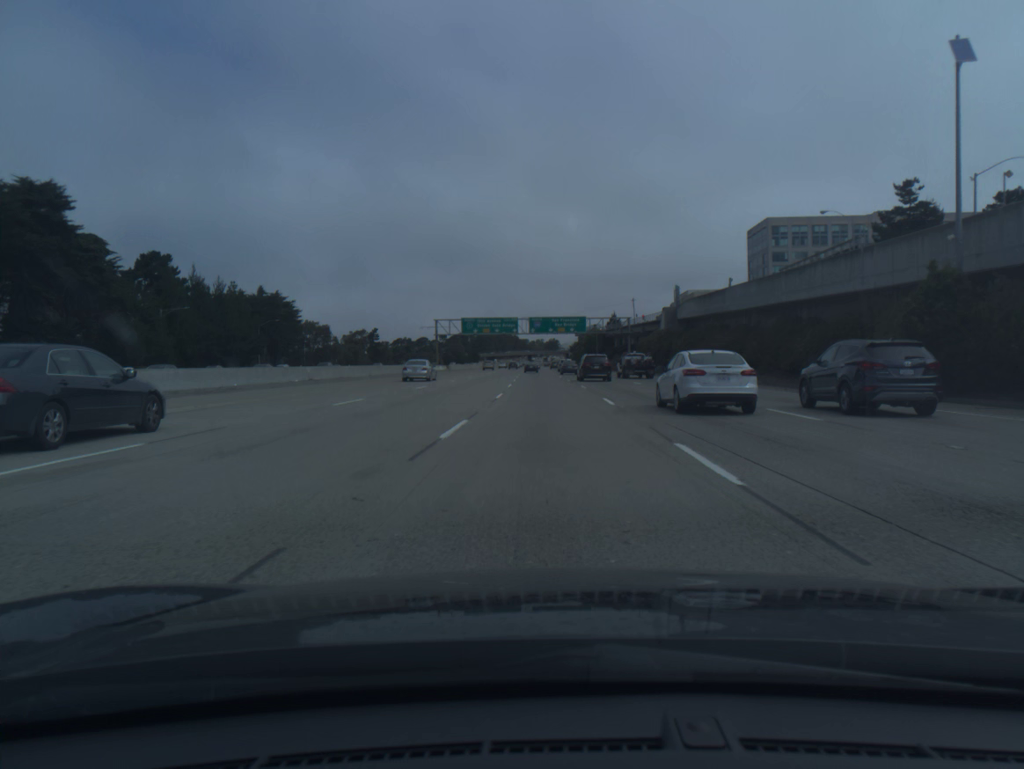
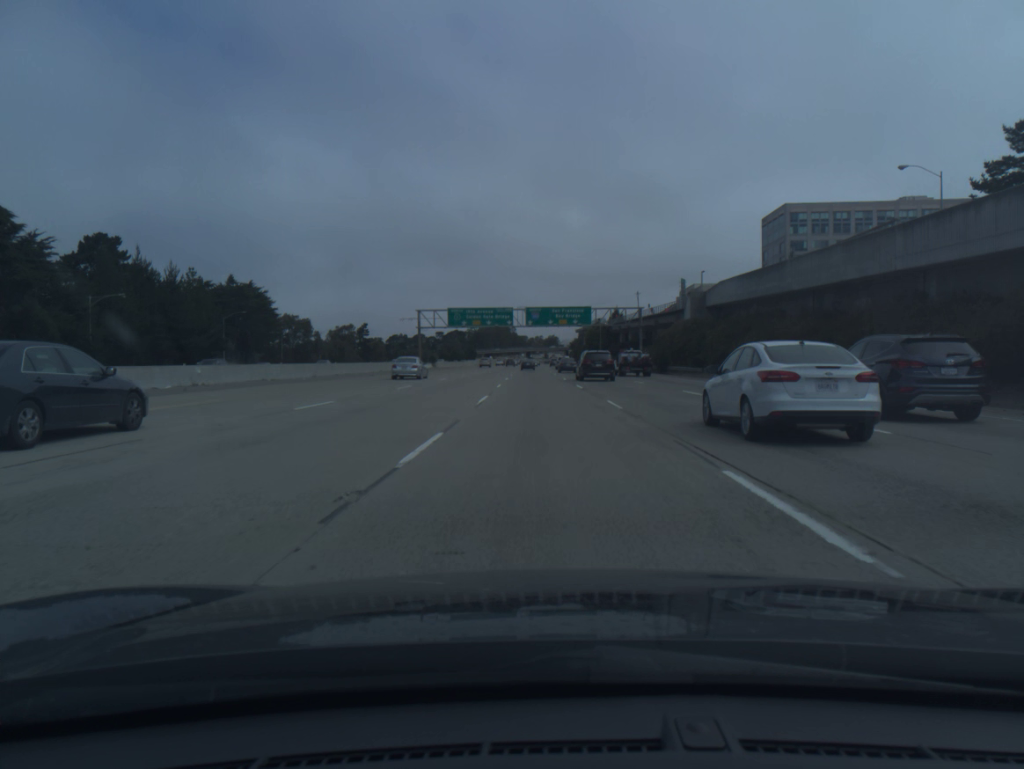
(0.0, +17.6) m; 0°
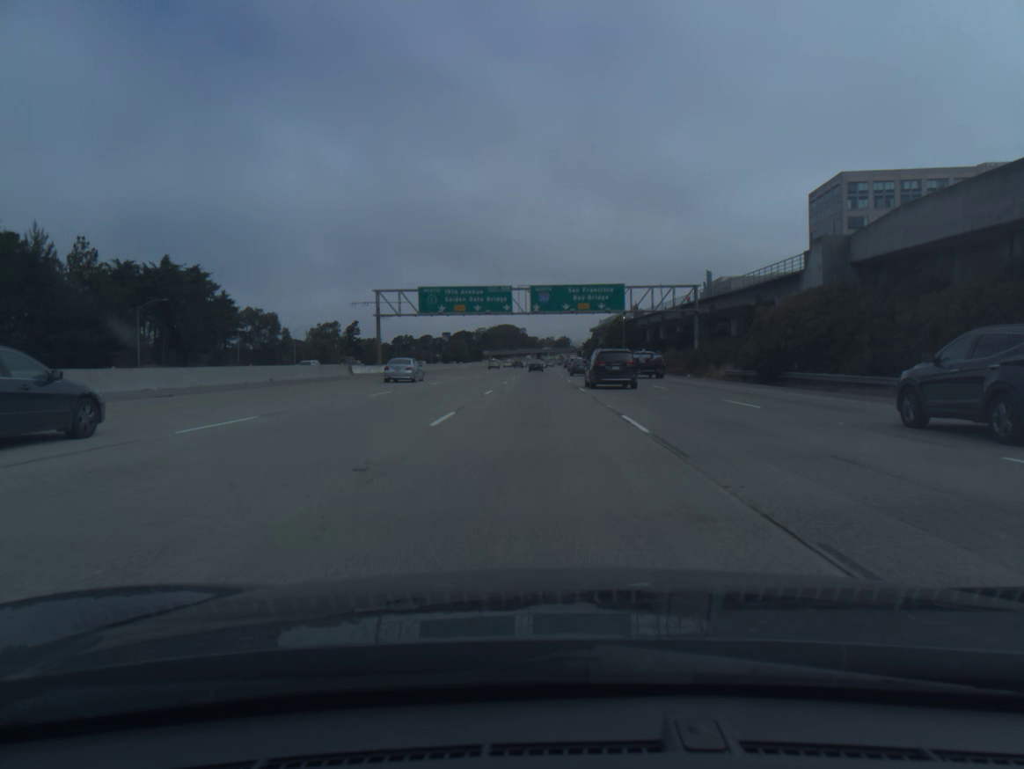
(-0.2, +35.6) m; -1°
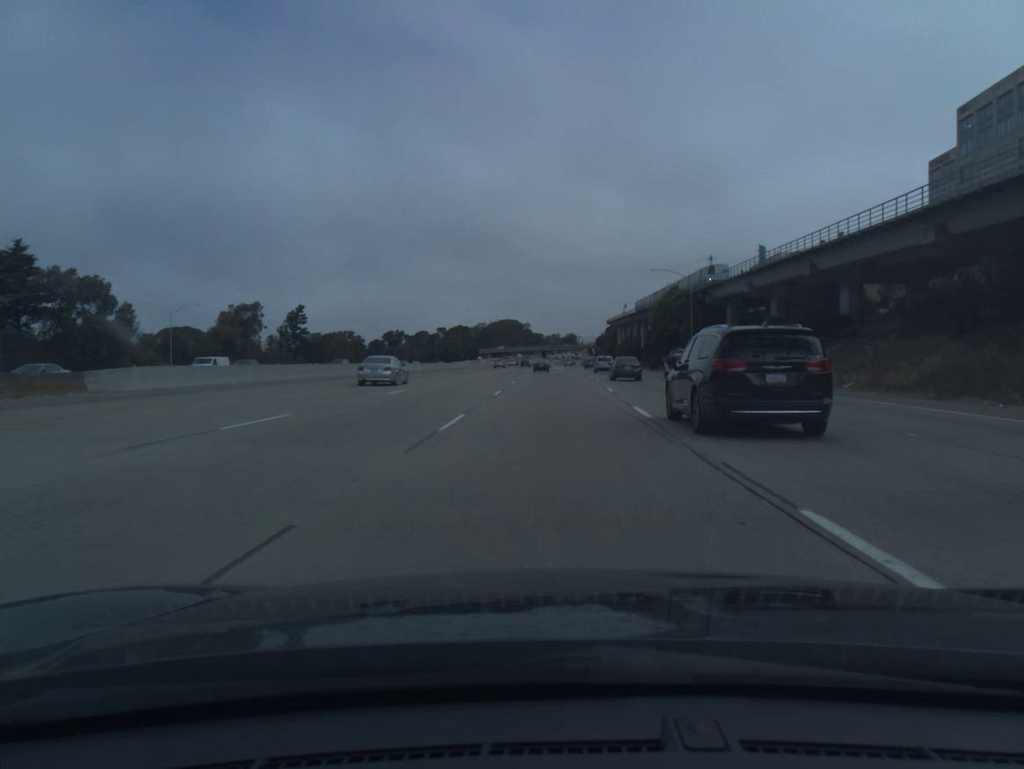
(-0.7, +72.2) m; 0°
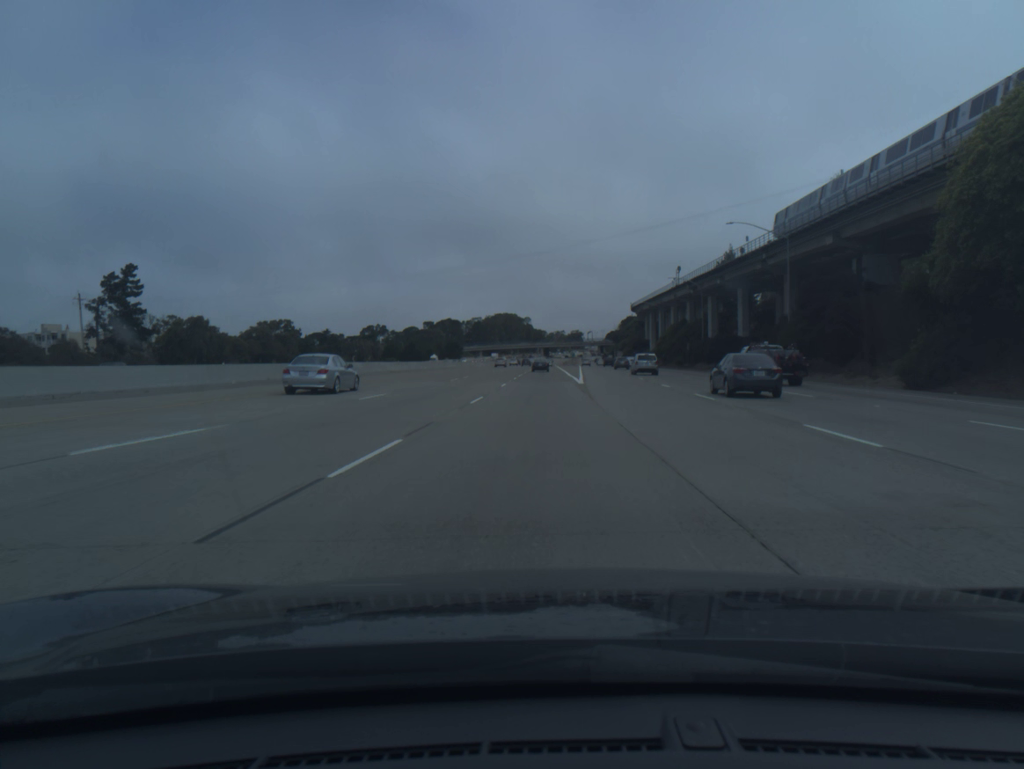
(+0.4, +91.2) m; 0°
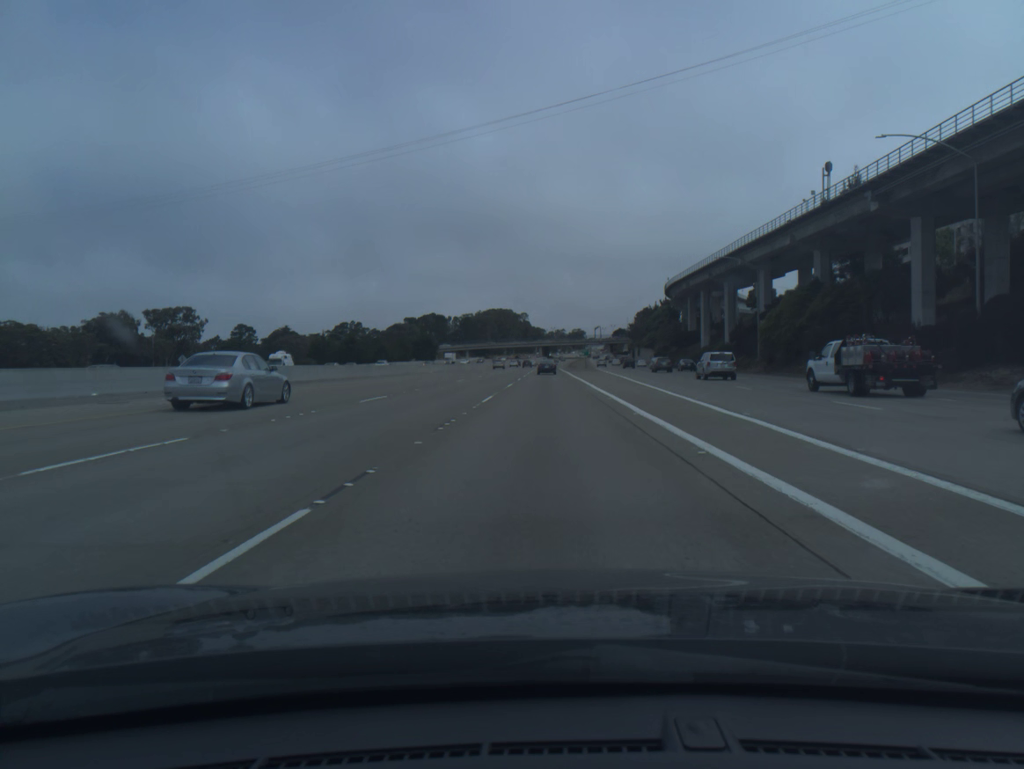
(-0.1, +74.0) m; 0°
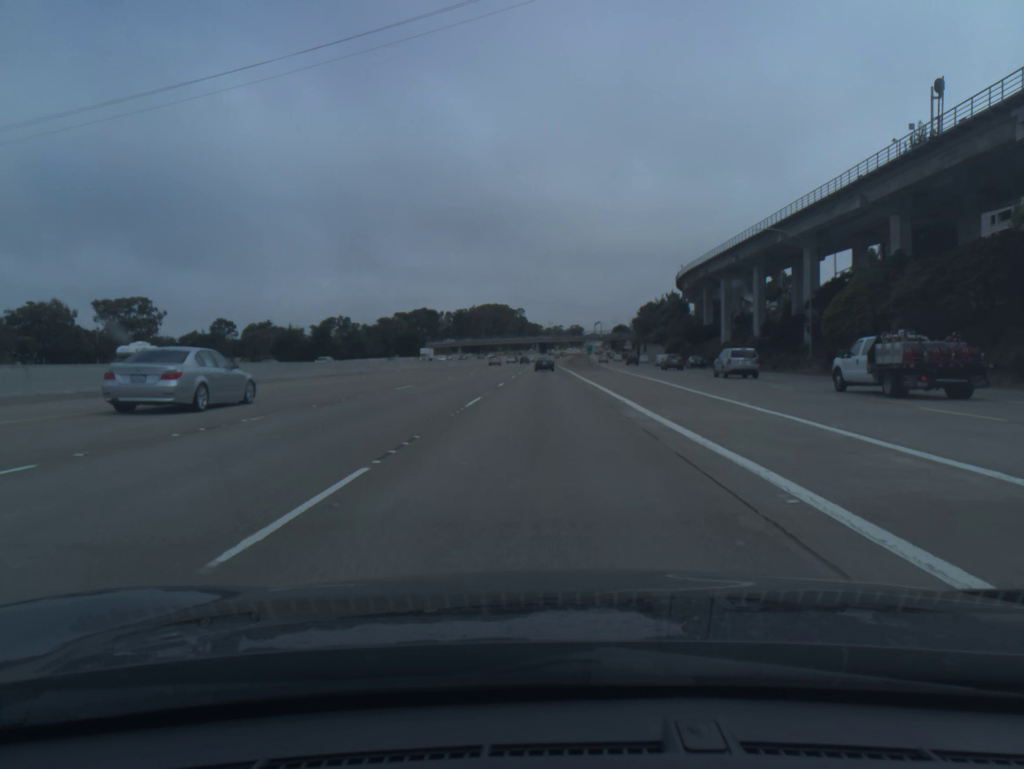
(0.0, +18.5) m; 0°
